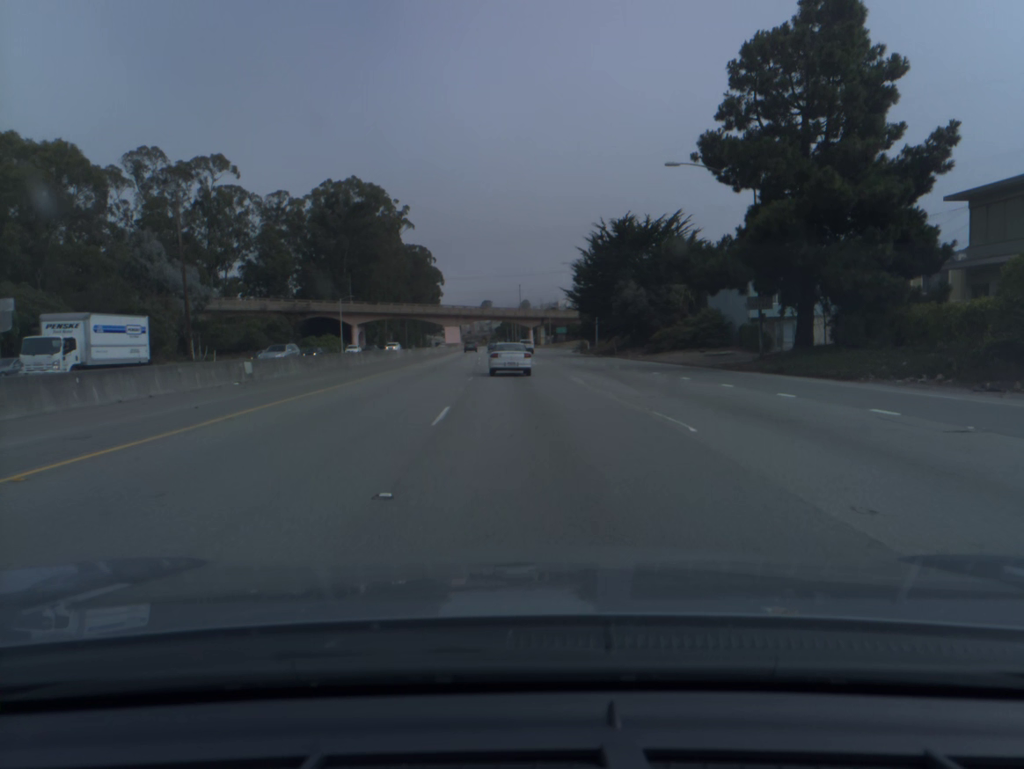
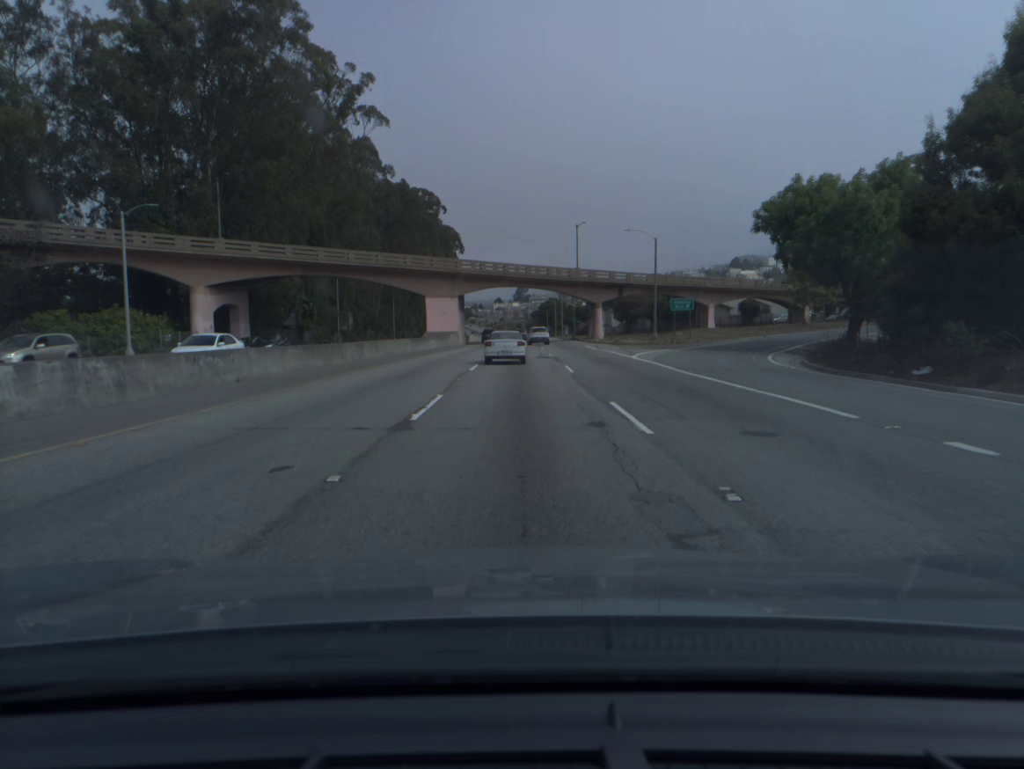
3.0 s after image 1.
(-3.0, +82.0) m; -3°
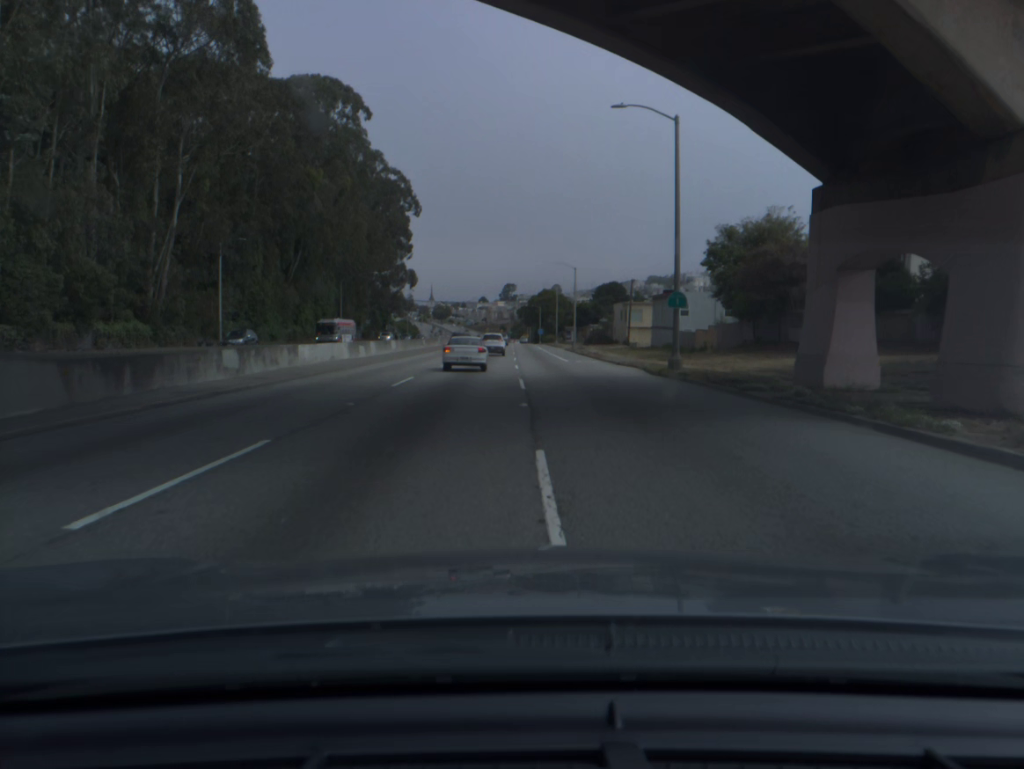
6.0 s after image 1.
(+1.1, +80.3) m; +1°
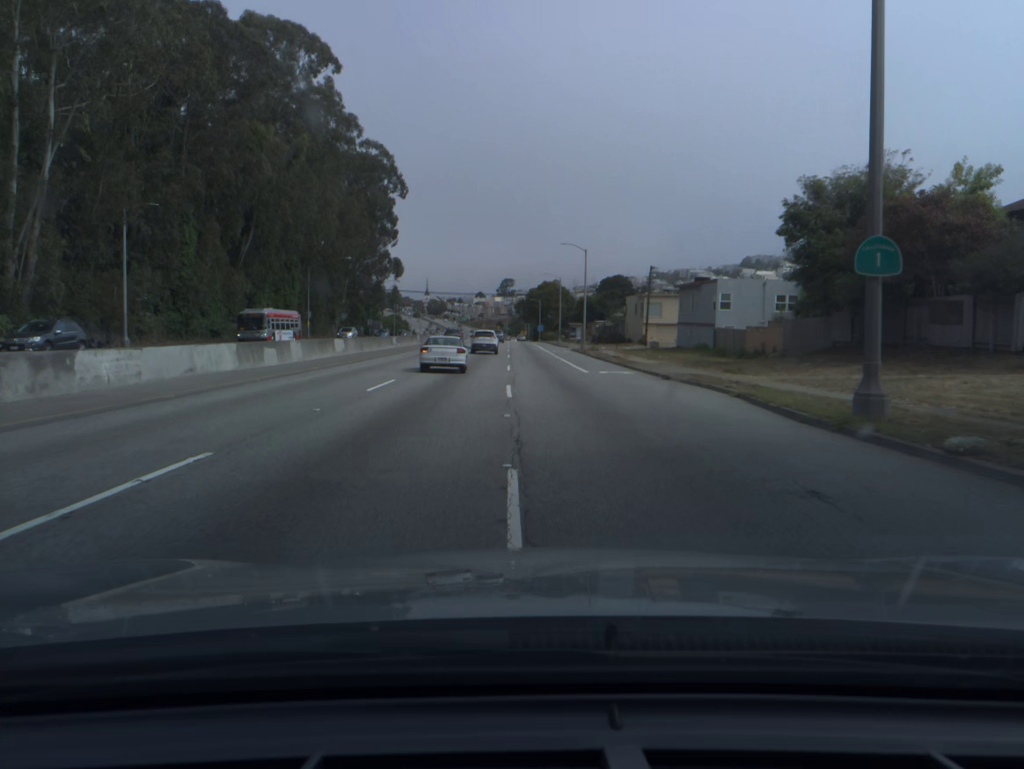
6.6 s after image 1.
(0.0, +16.0) m; 0°
